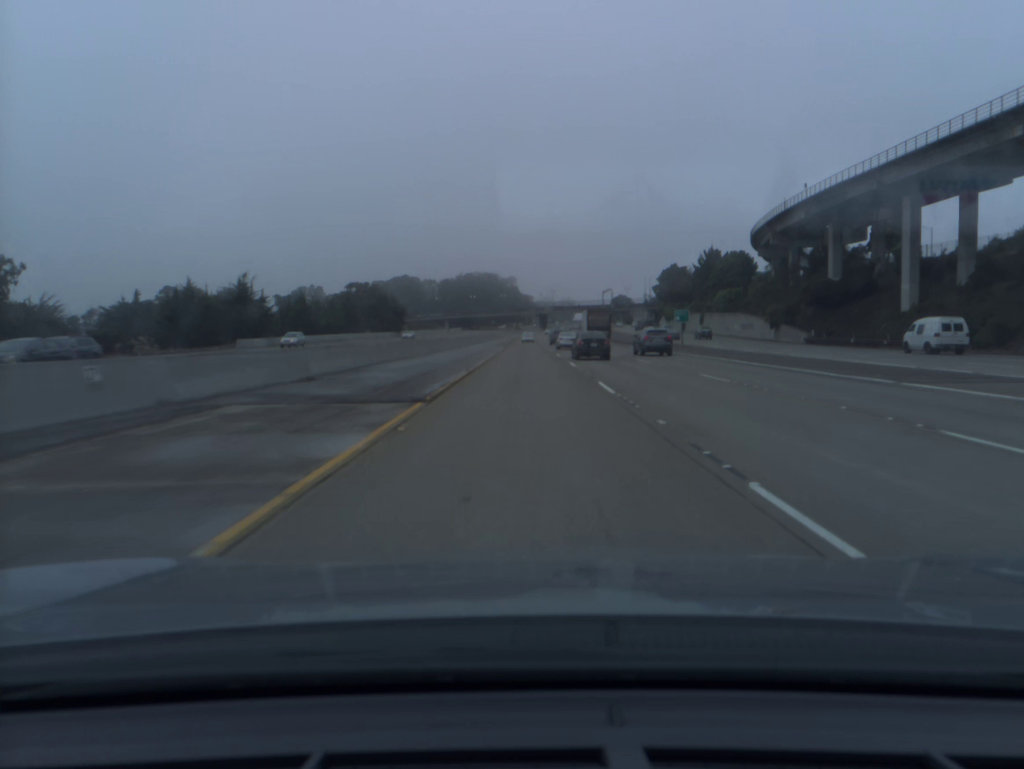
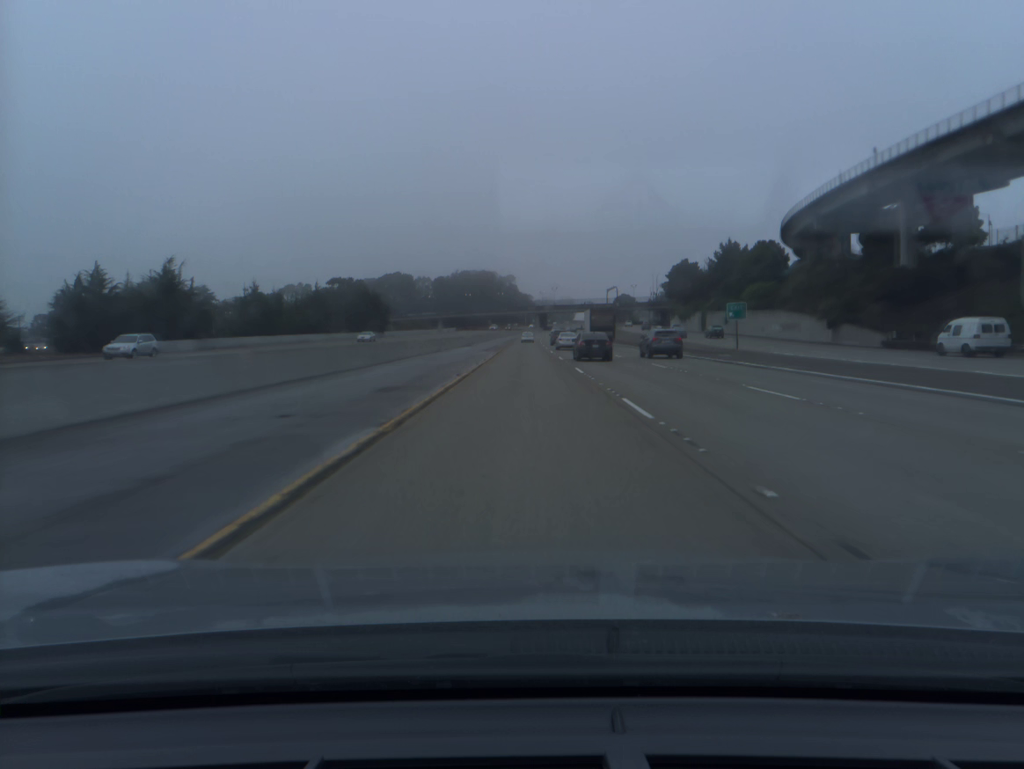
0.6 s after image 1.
(0.0, +19.5) m; 0°
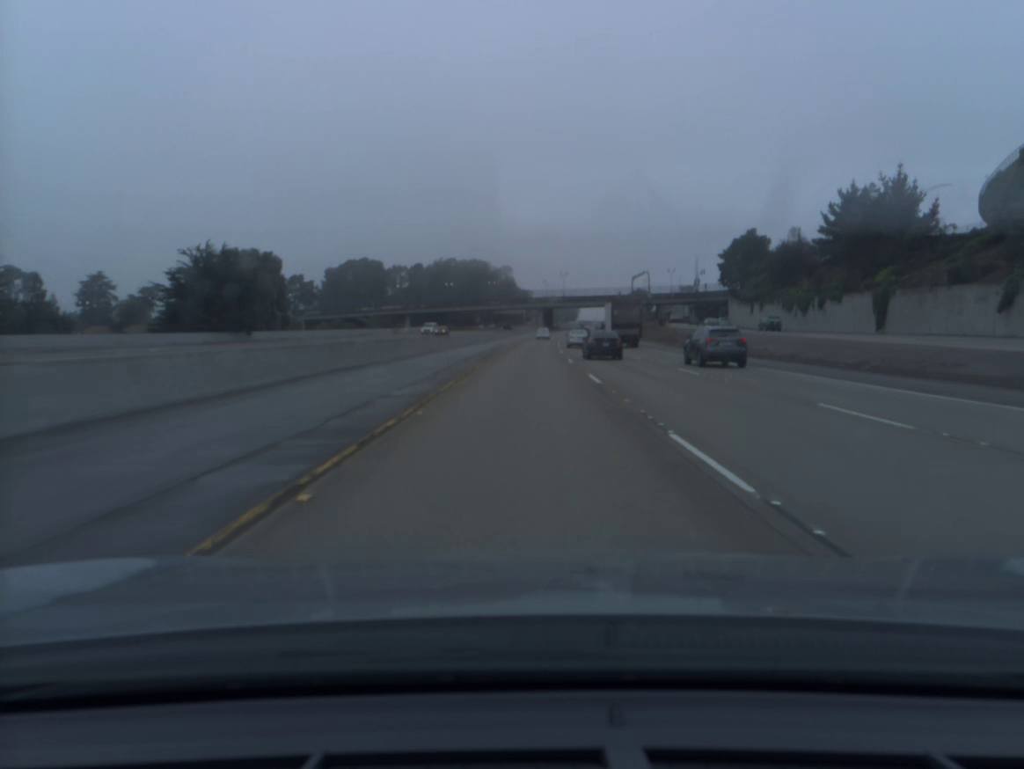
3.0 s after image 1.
(0.0, +78.3) m; 0°
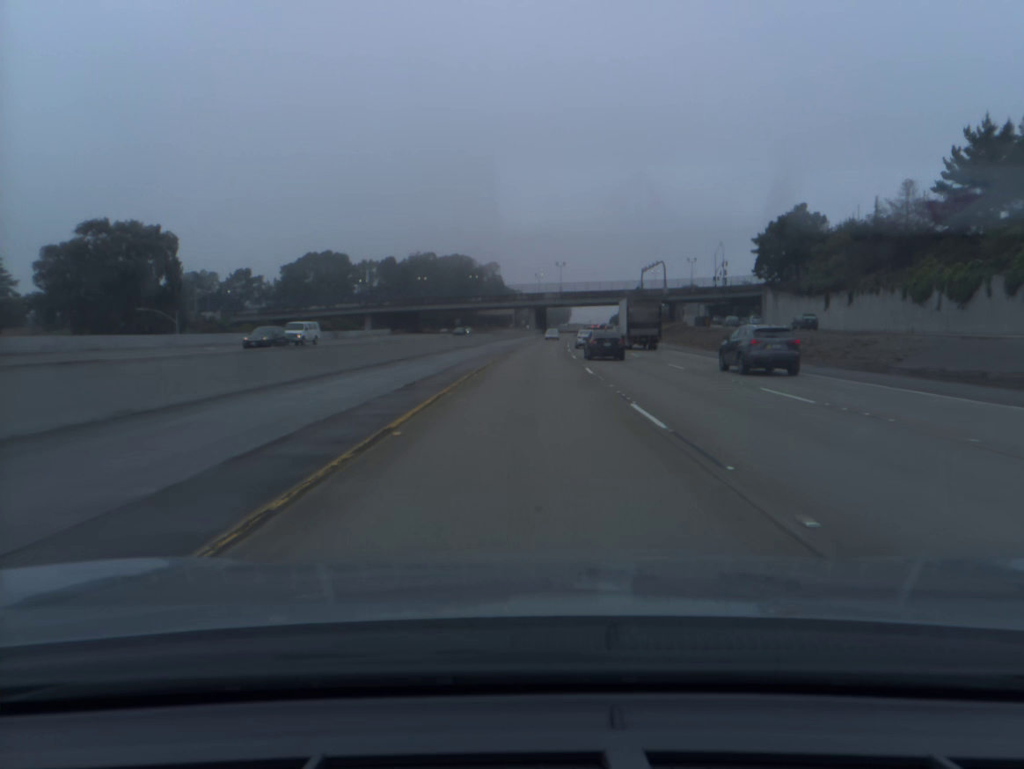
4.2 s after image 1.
(+0.2, +39.2) m; +1°
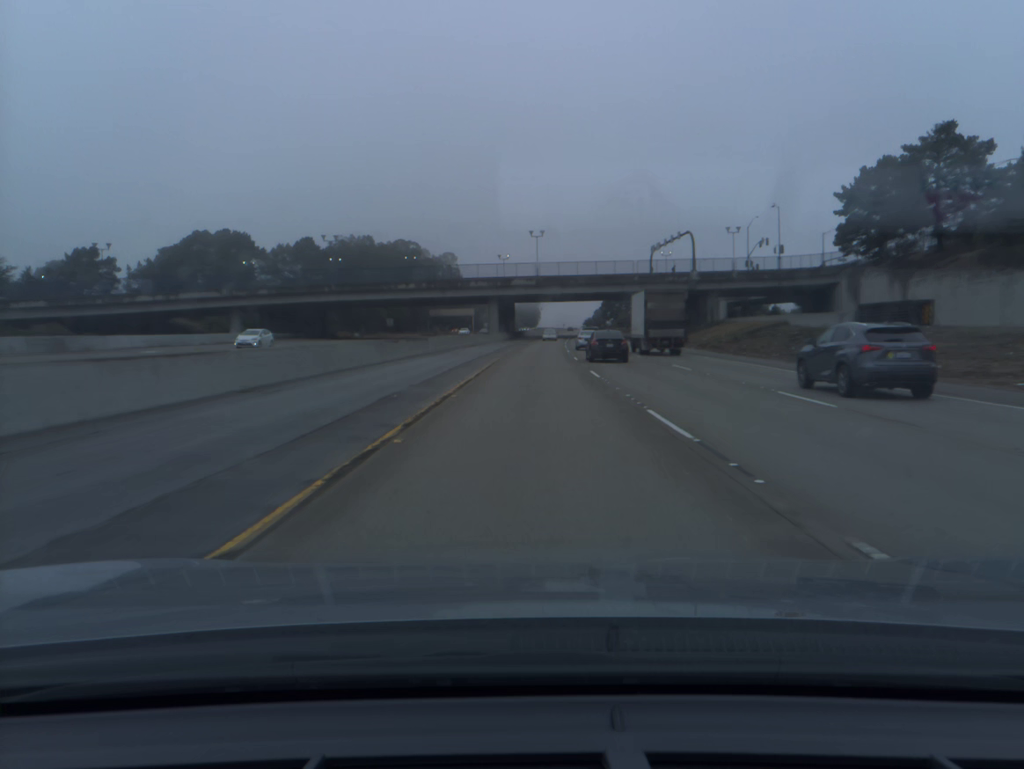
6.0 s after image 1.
(+1.2, +58.7) m; +2°
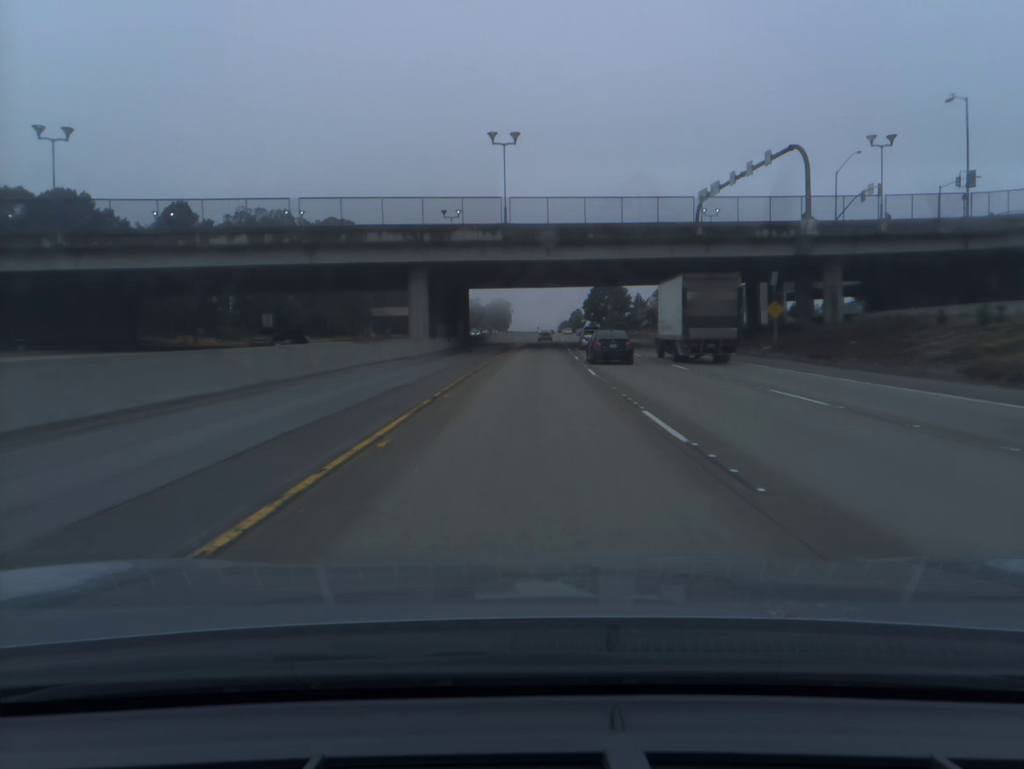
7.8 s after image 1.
(+1.1, +58.6) m; +2°
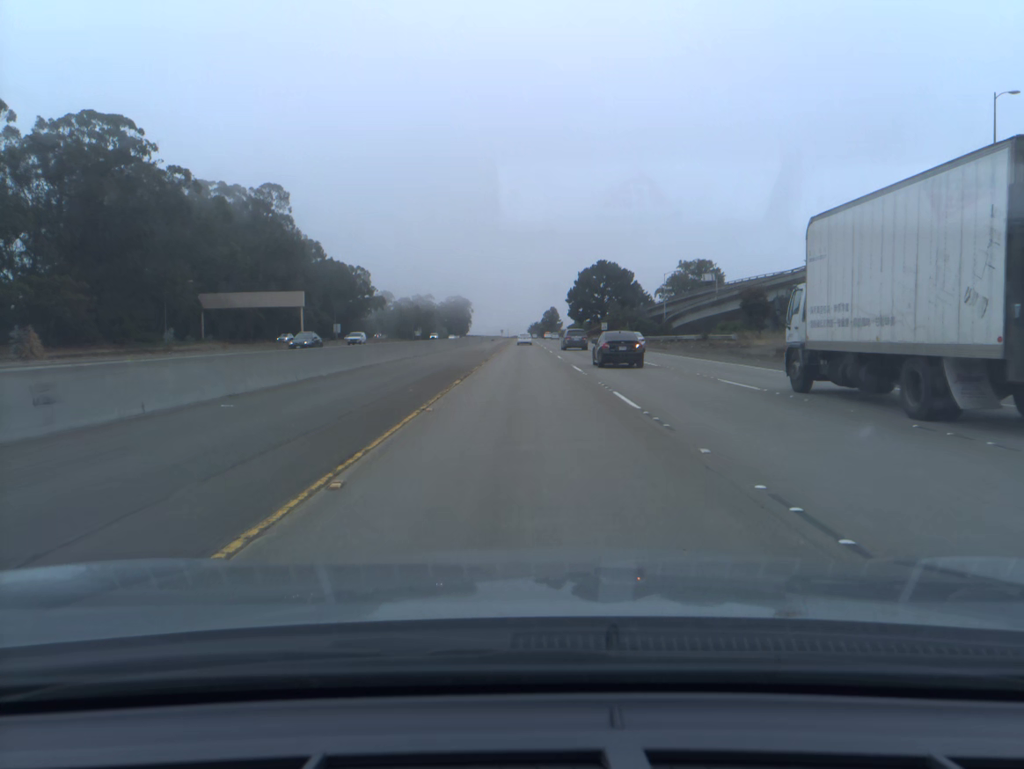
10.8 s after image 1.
(+2.6, +97.5) m; +3°
